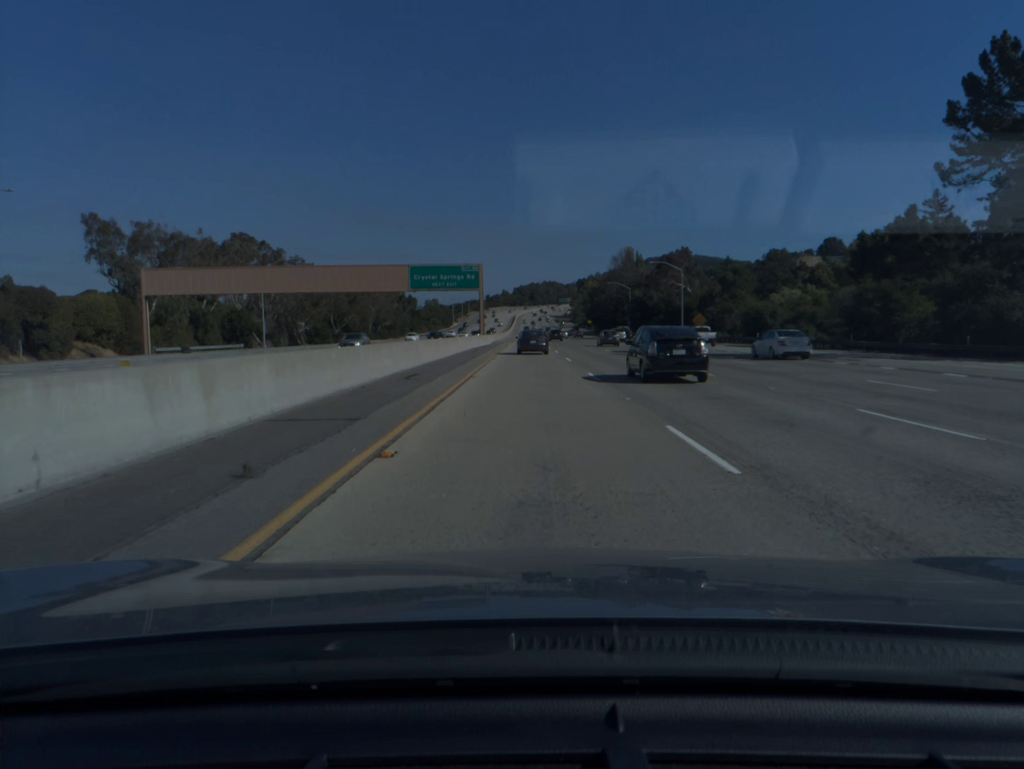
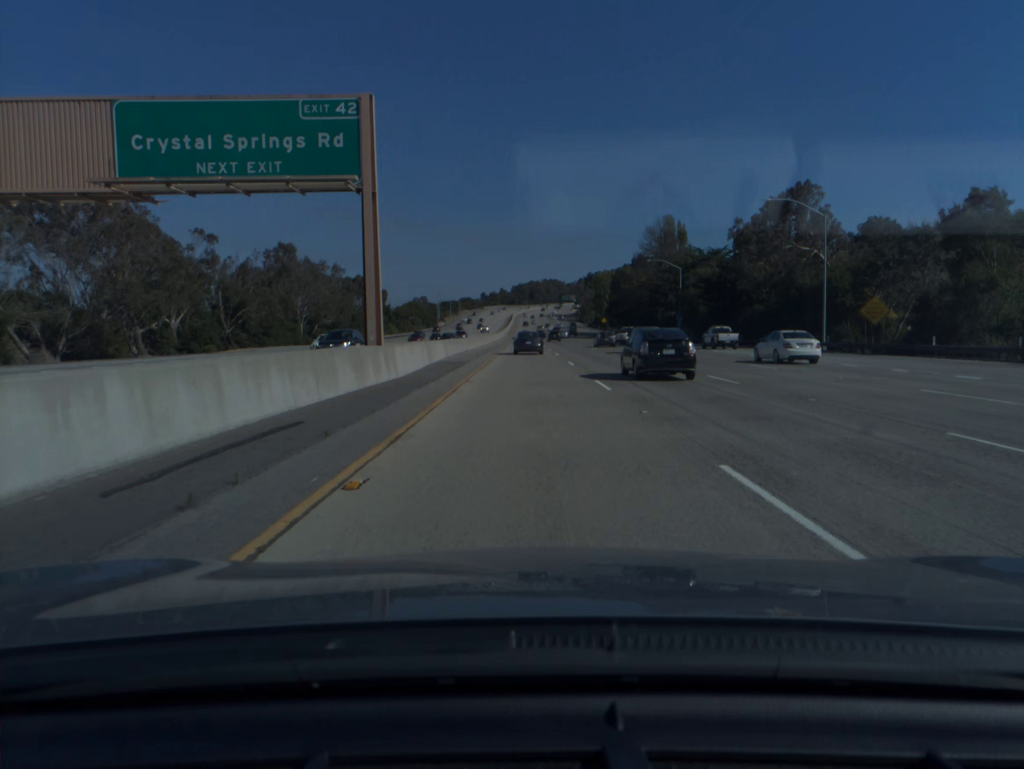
(0.0, +60.3) m; 0°
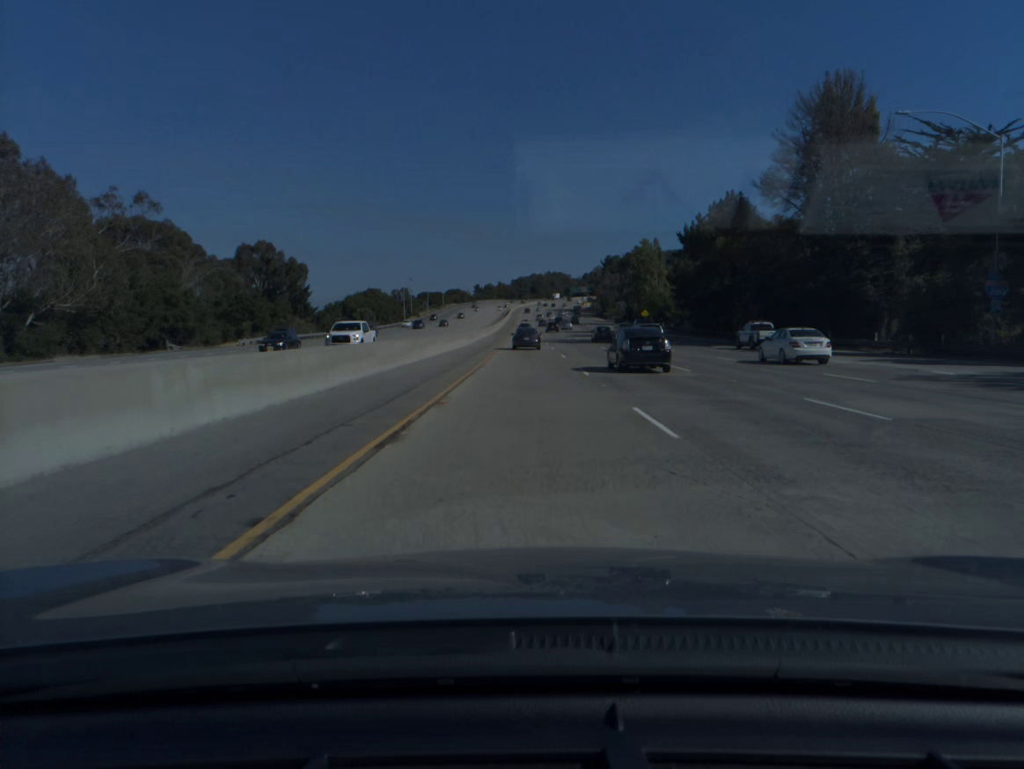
(-0.1, +79.9) m; 0°
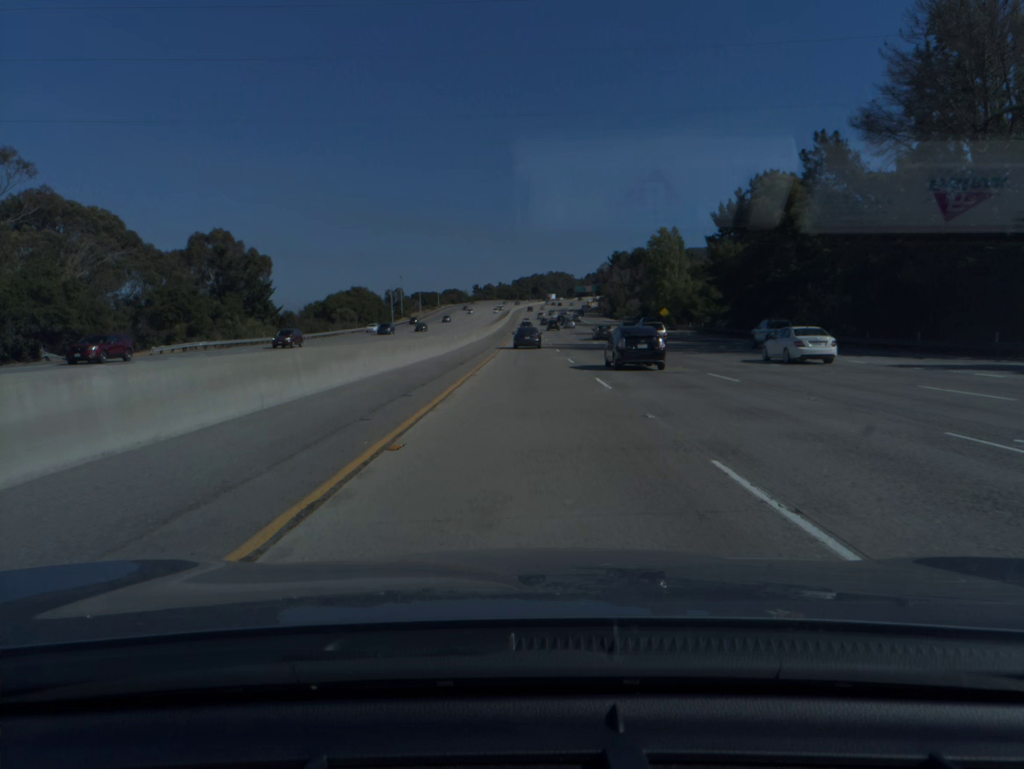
(0.0, +19.9) m; 0°
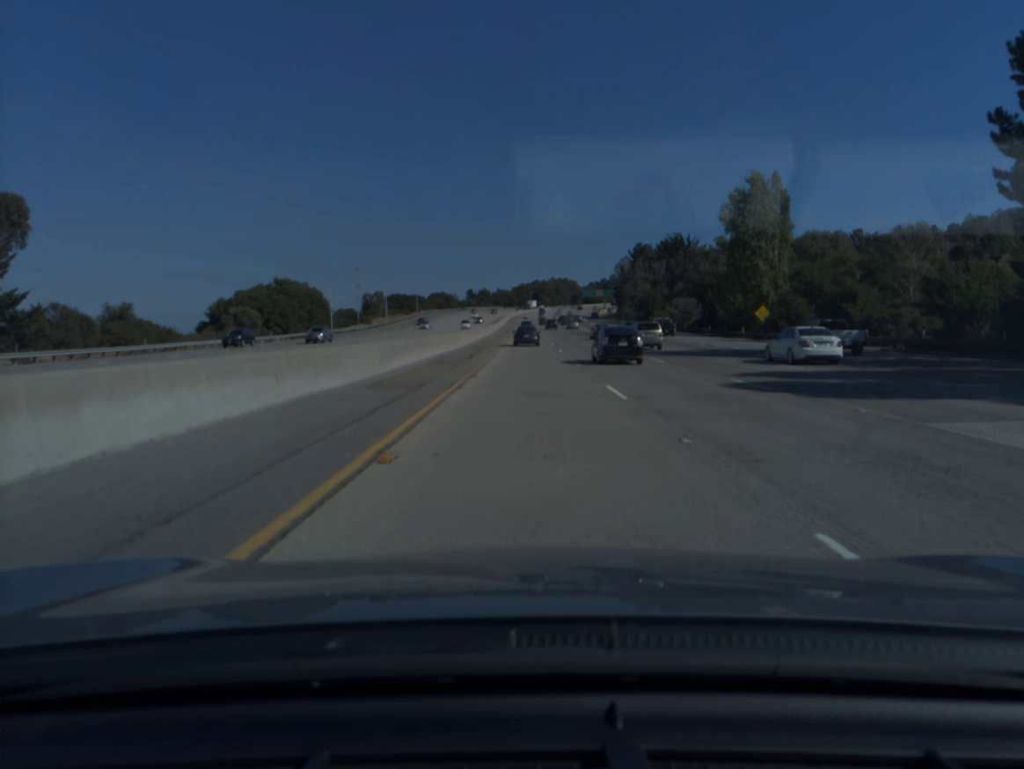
(0.0, +59.6) m; 0°
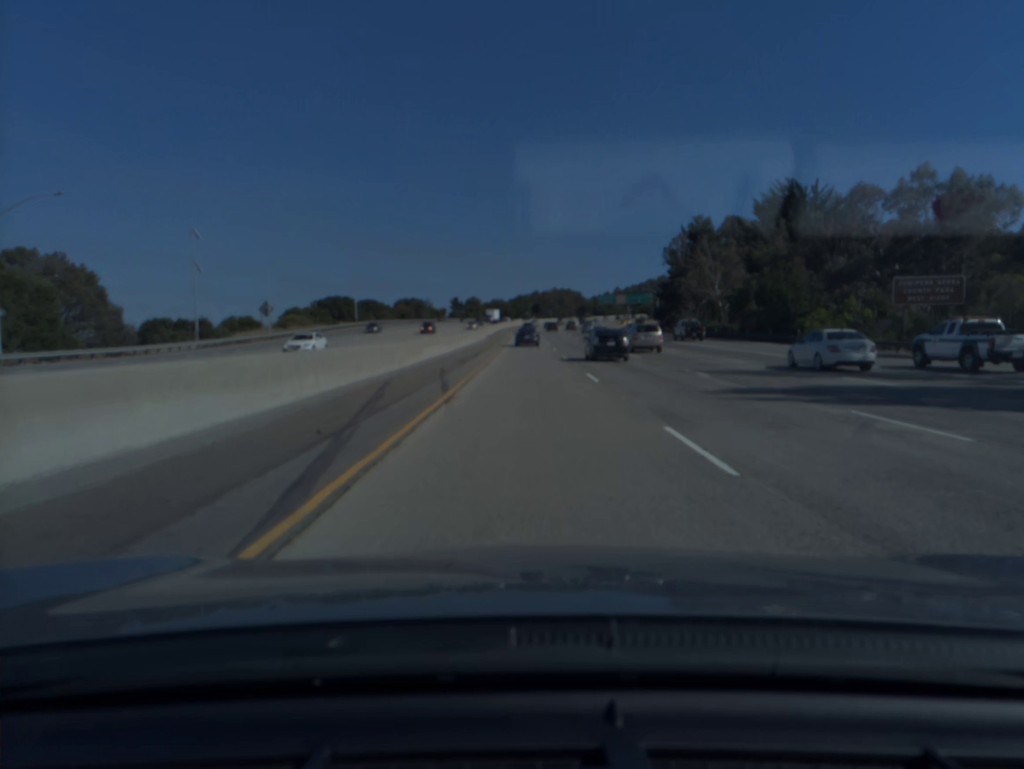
(+0.1, +79.4) m; 0°
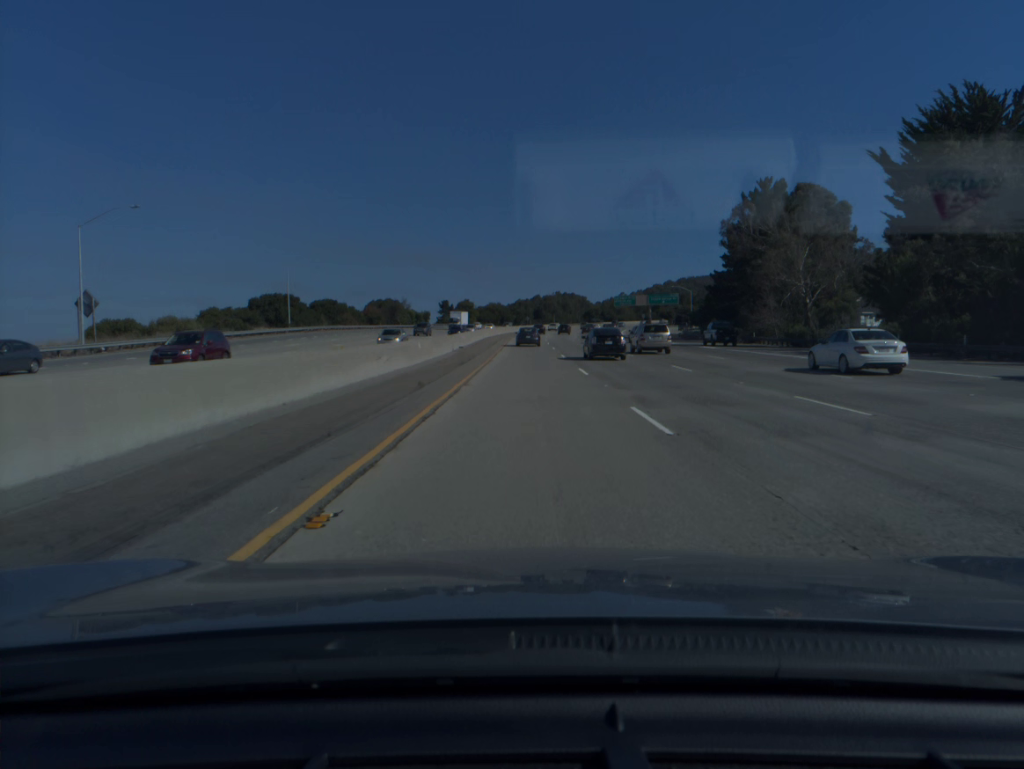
(0.0, +39.7) m; 0°
